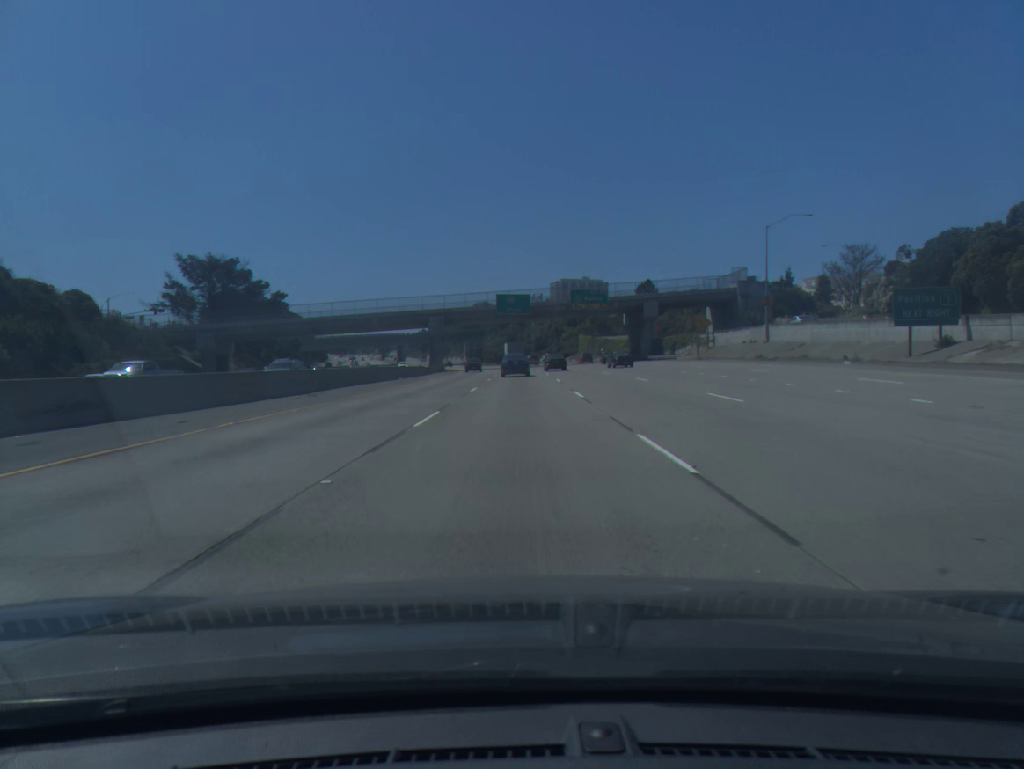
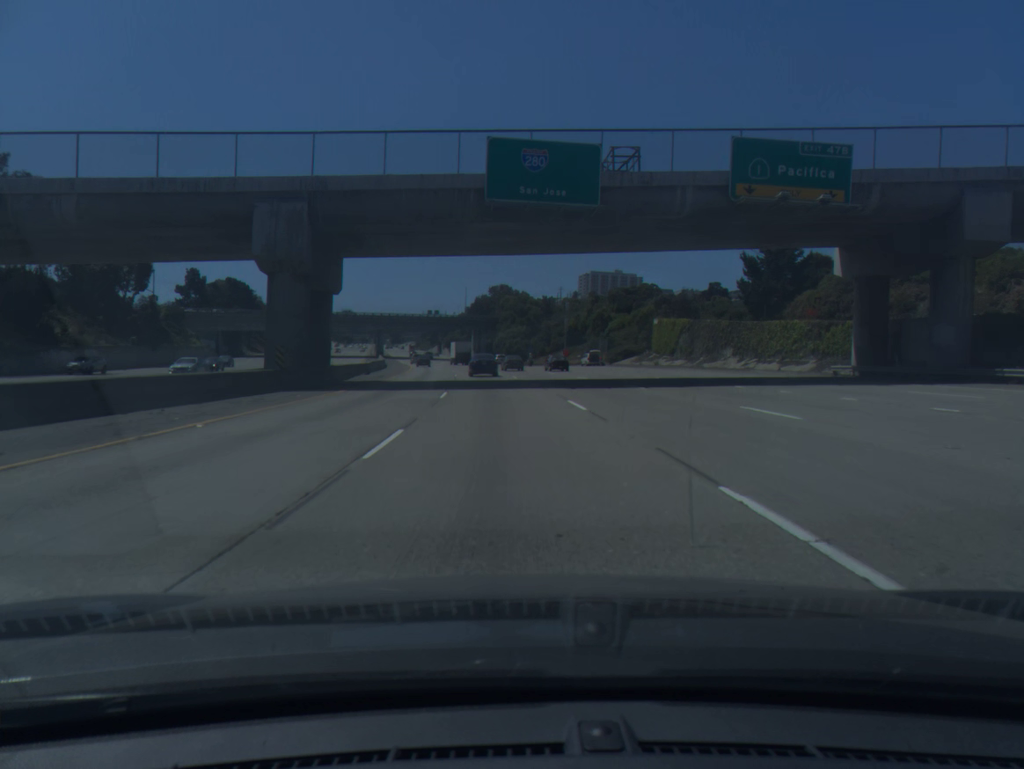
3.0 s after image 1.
(-0.5, +77.7) m; -2°
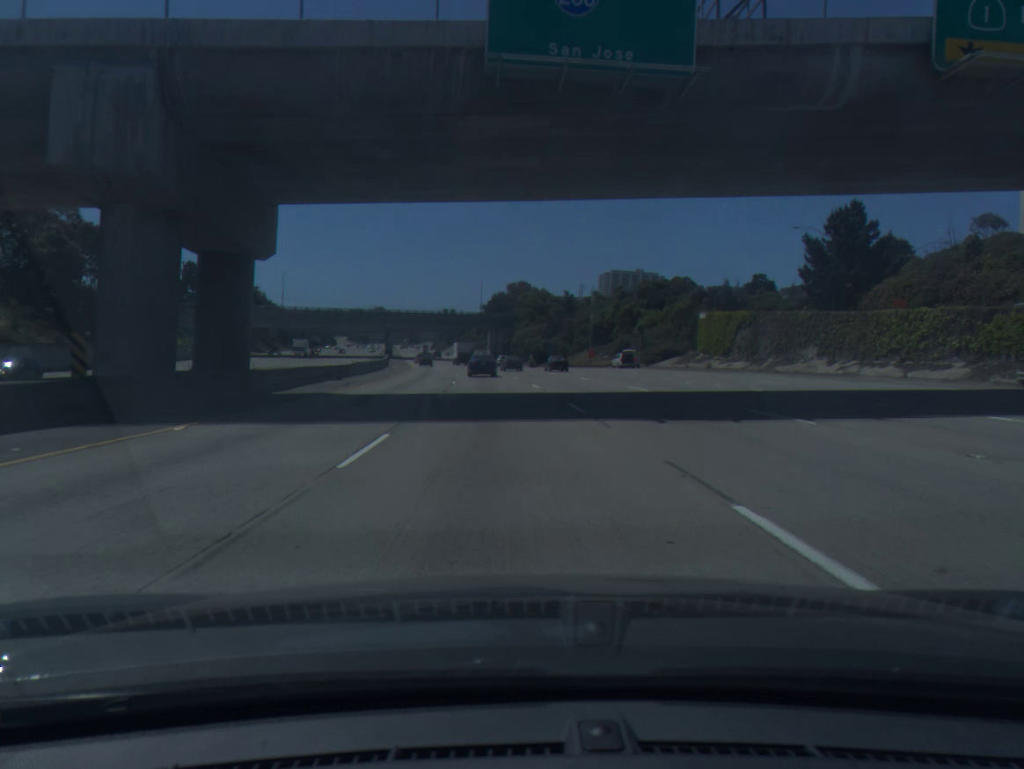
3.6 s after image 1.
(-0.2, +15.3) m; -1°
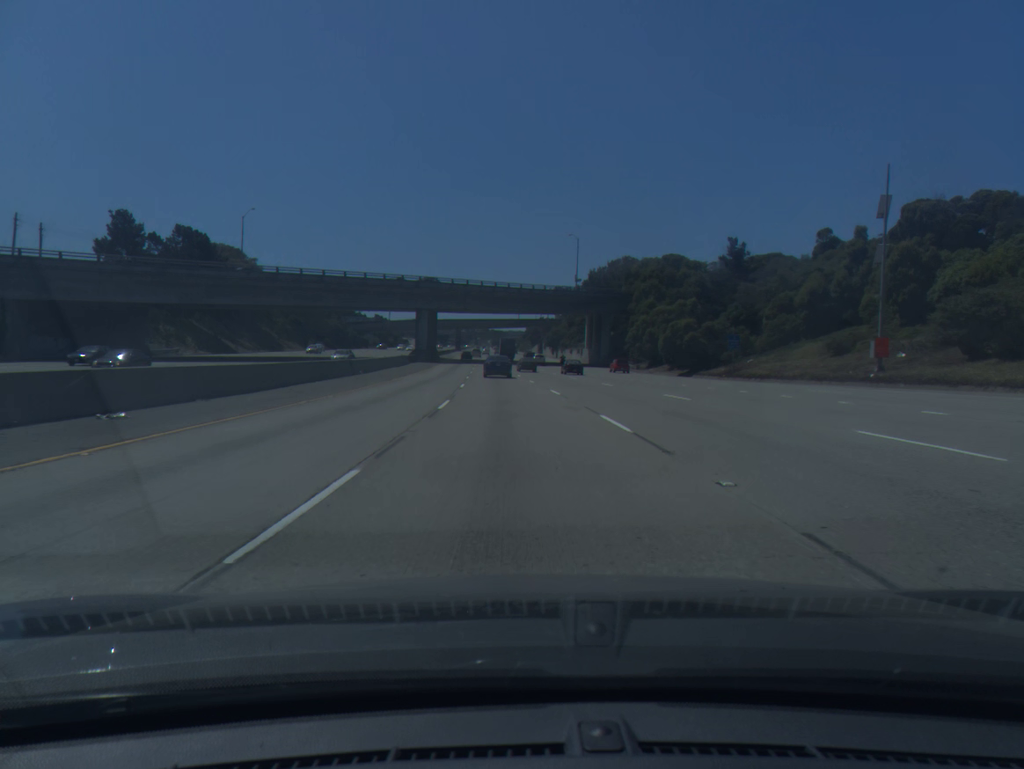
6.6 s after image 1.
(-4.6, +76.8) m; -6°
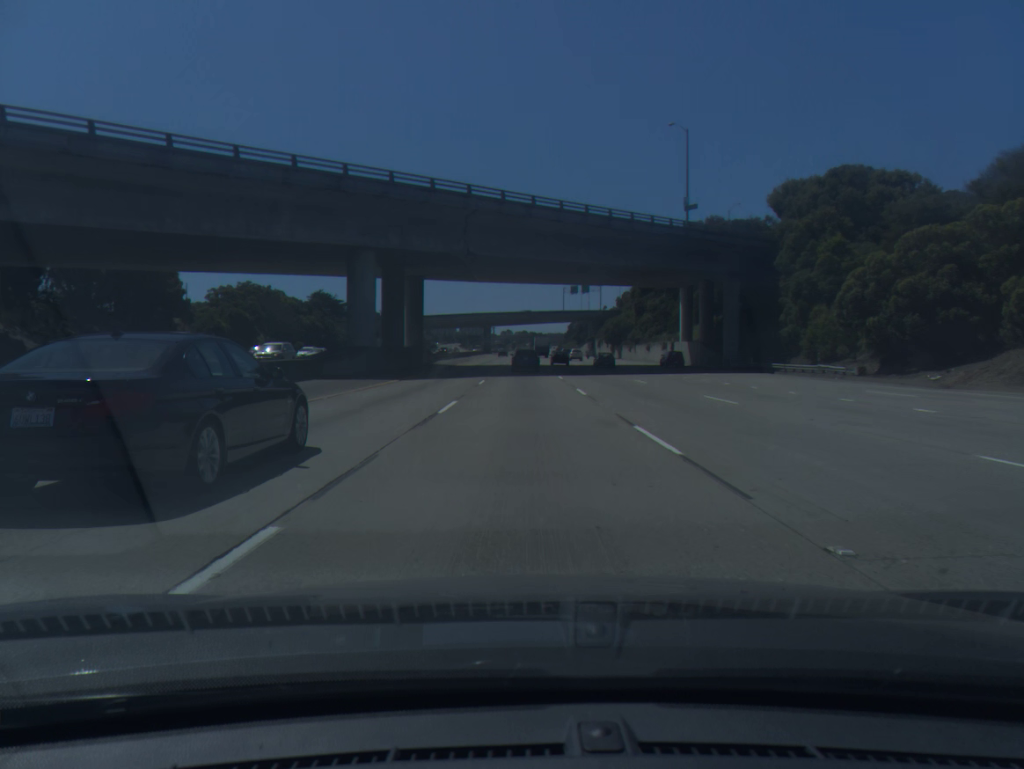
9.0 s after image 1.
(-2.0, +61.4) m; -3°
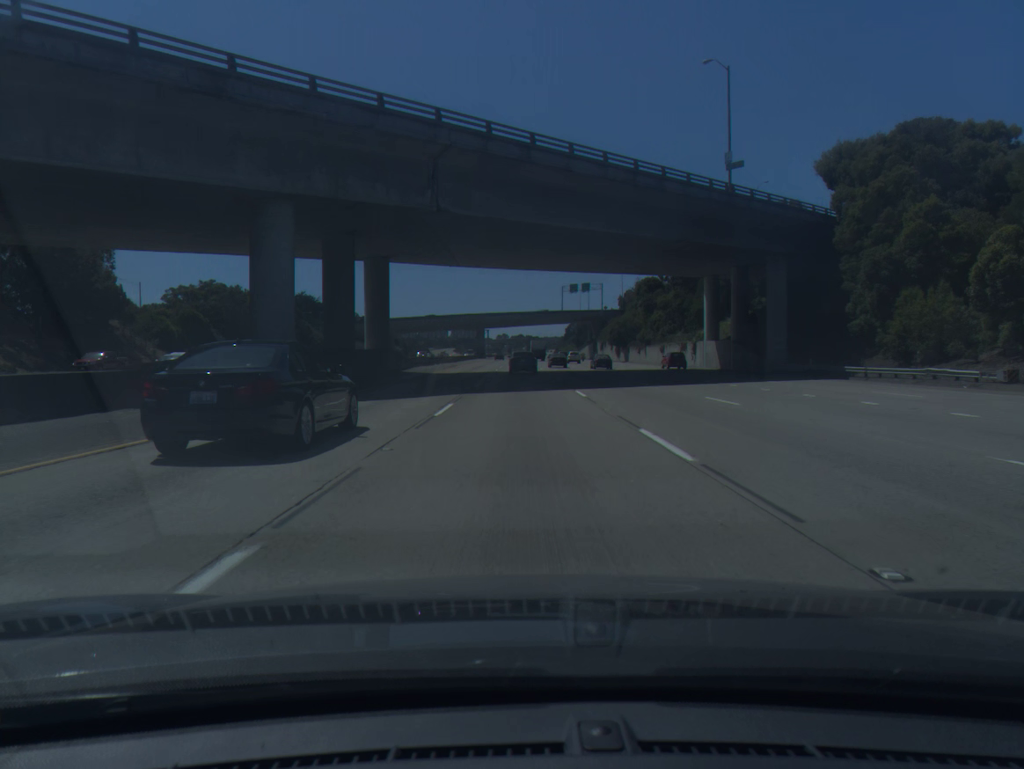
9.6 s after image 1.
(0.0, +15.2) m; 0°
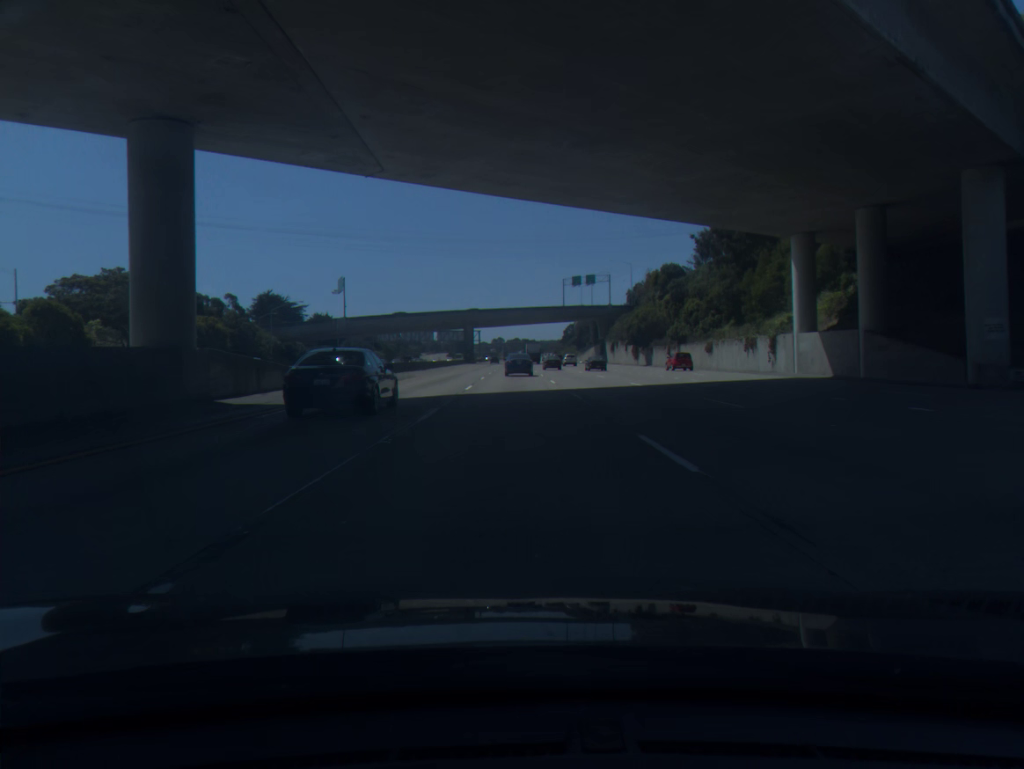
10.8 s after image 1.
(+0.2, +30.2) m; 0°
